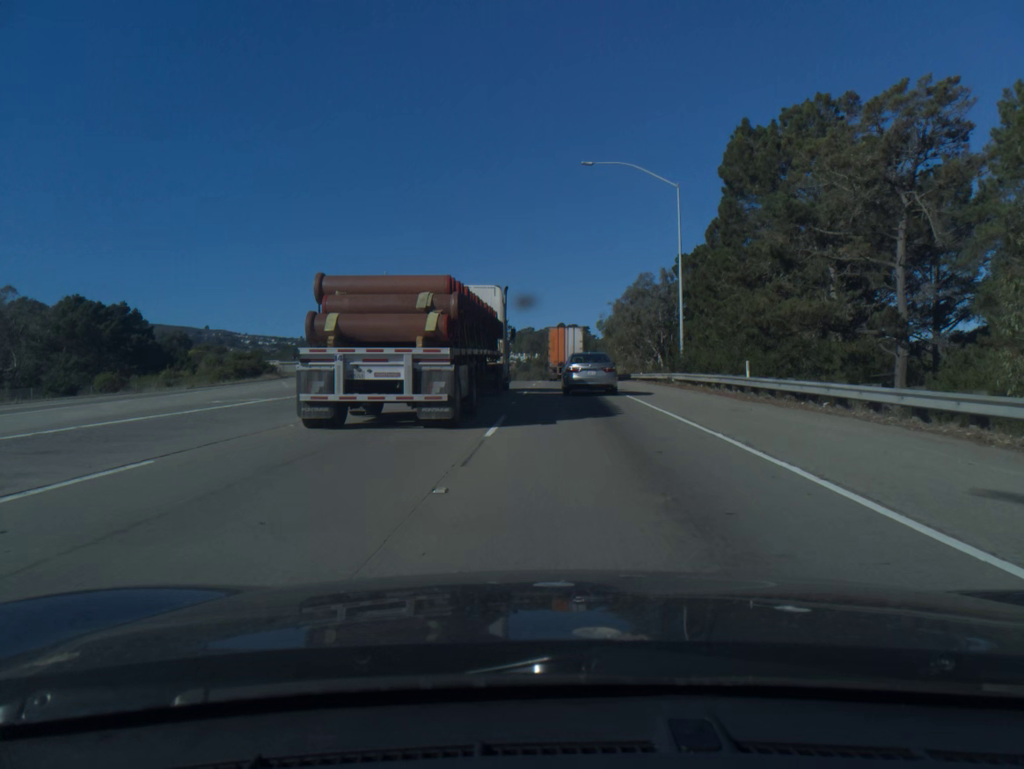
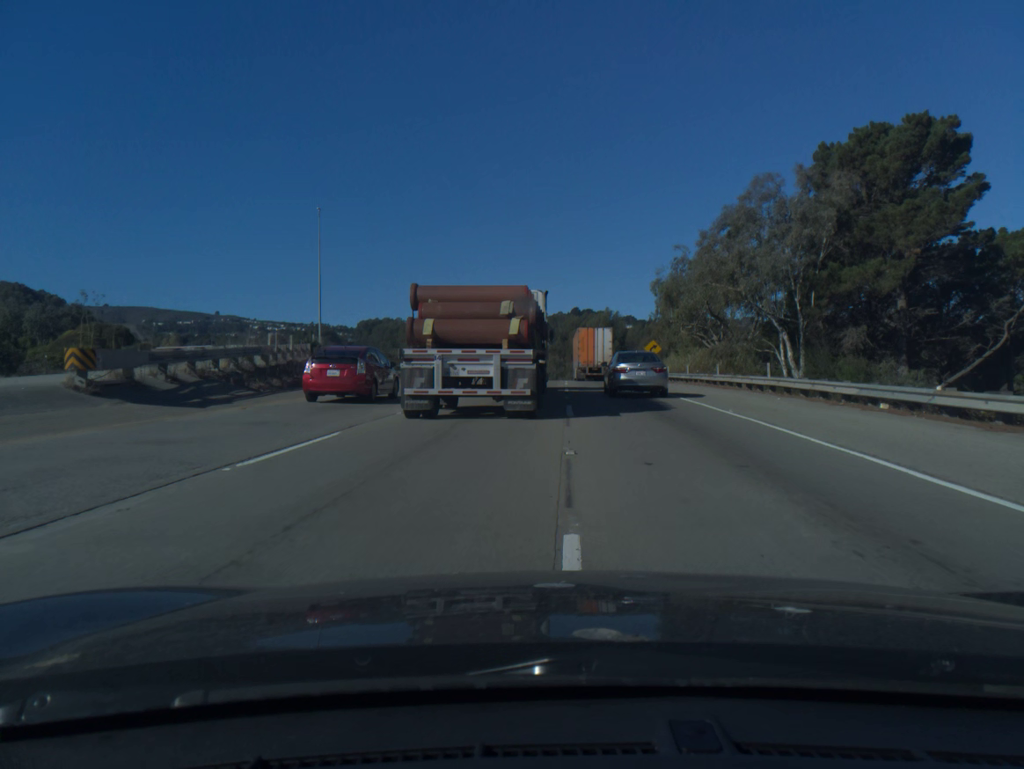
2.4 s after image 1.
(-0.5, +40.2) m; -1°
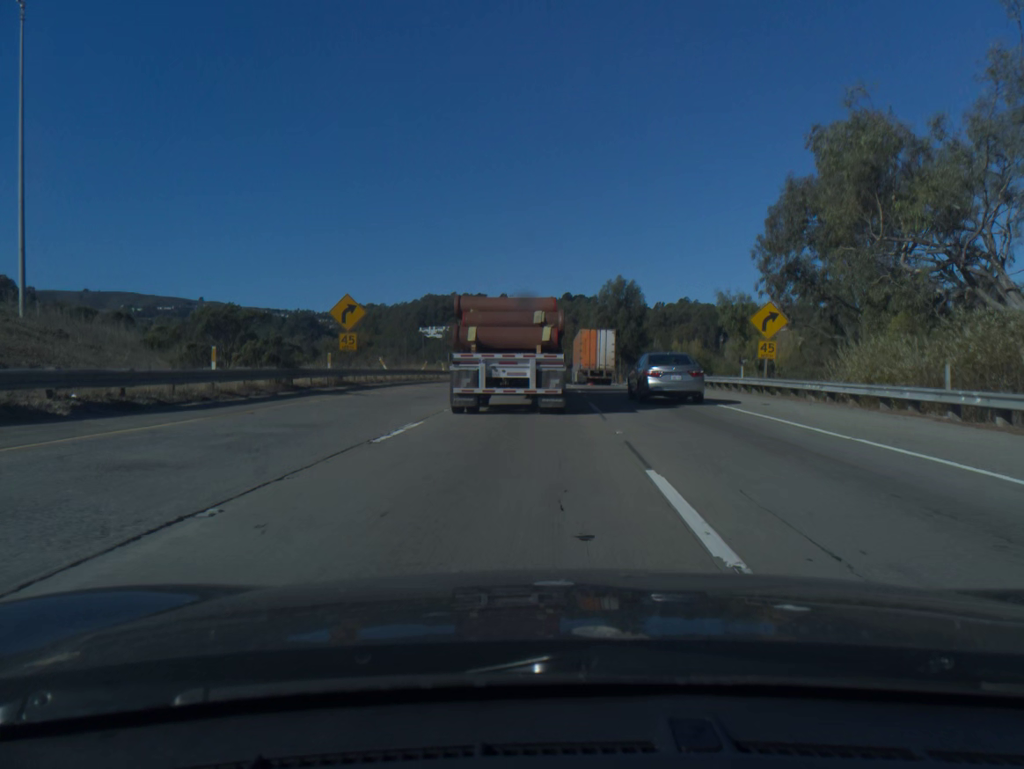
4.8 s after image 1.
(+0.2, +40.6) m; +1°
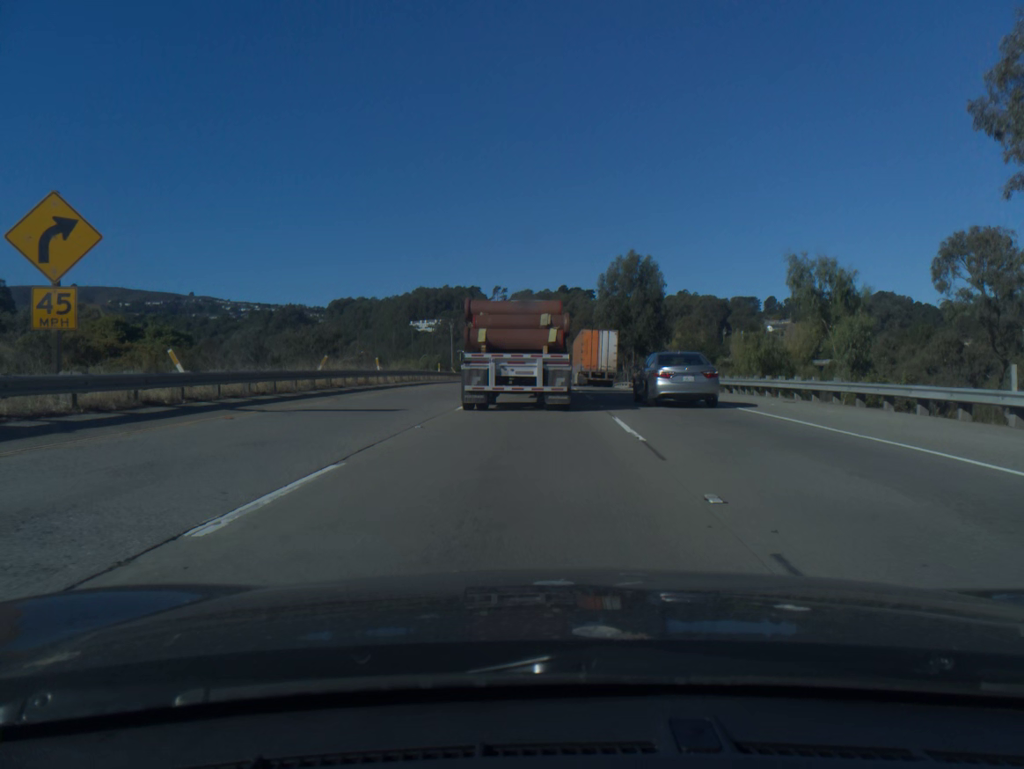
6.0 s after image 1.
(+0.1, +21.0) m; 0°
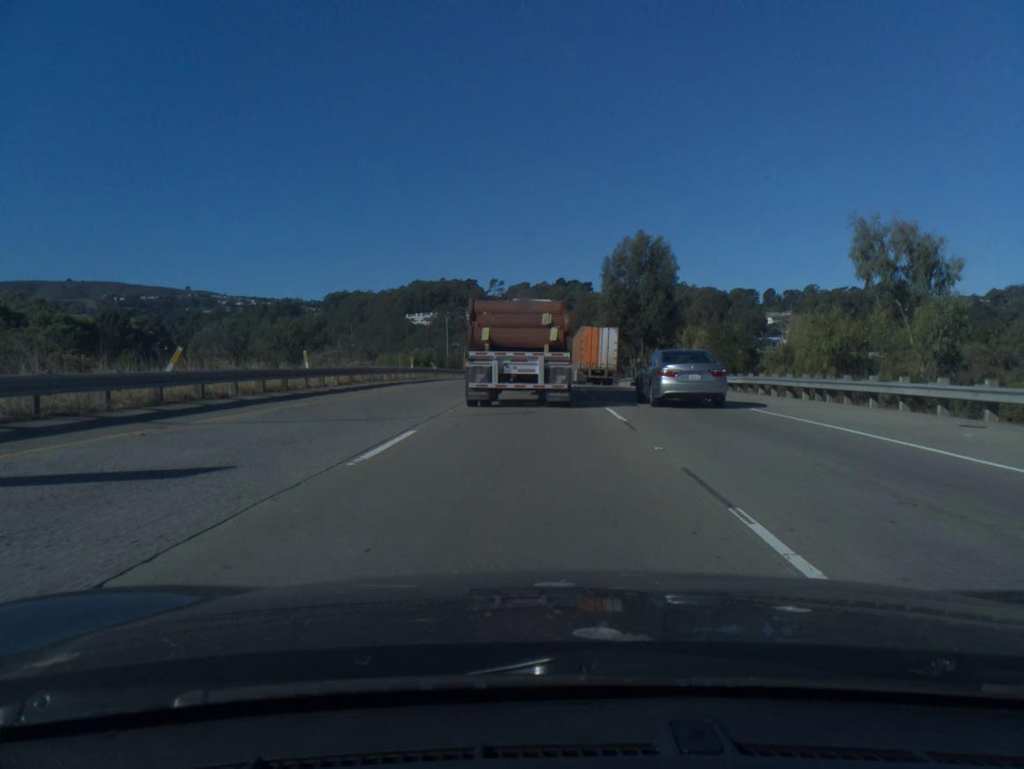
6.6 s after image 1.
(0.0, +10.6) m; 0°
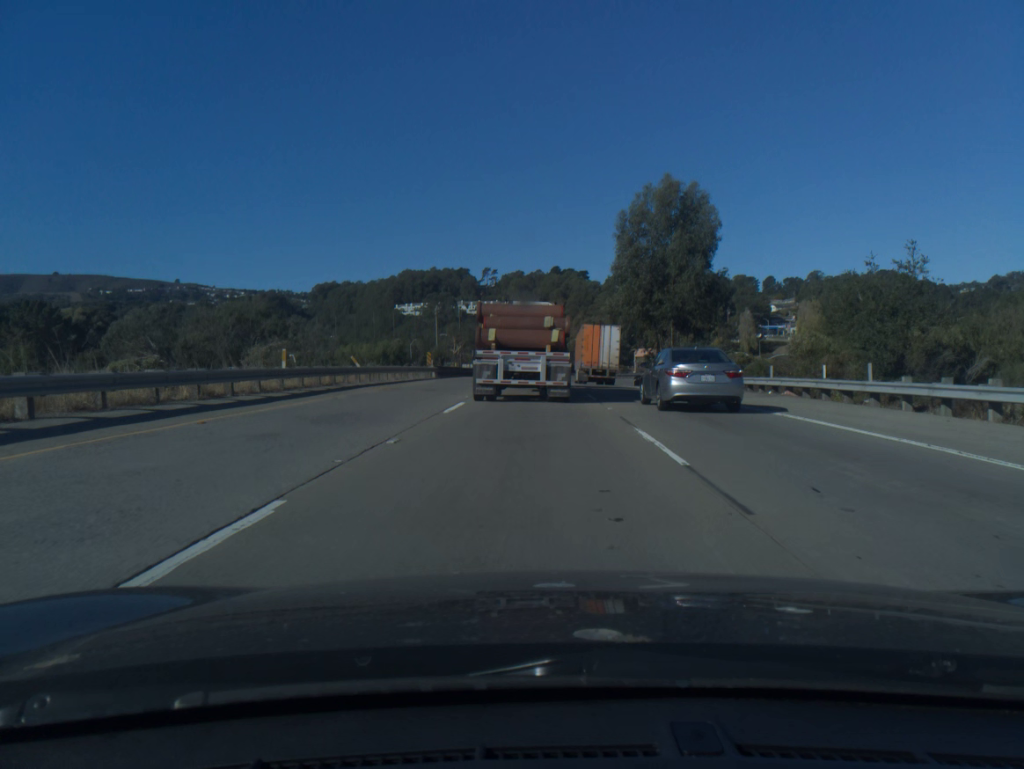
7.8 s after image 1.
(+0.1, +21.2) m; 0°
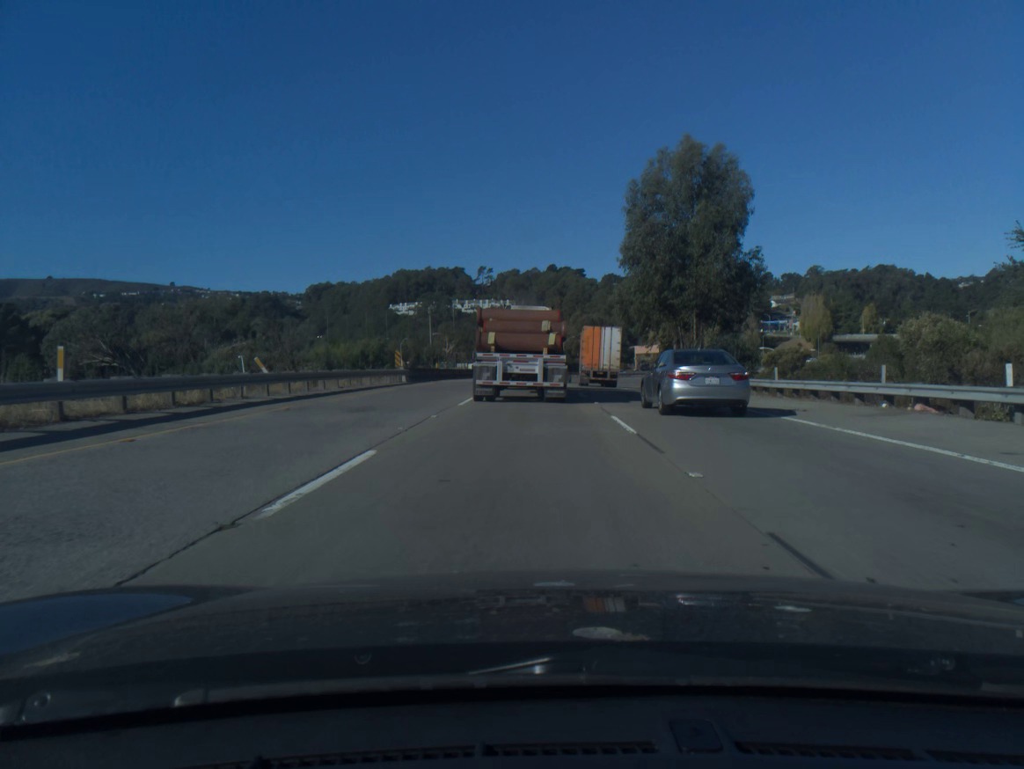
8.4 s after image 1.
(0.0, +10.6) m; 0°
